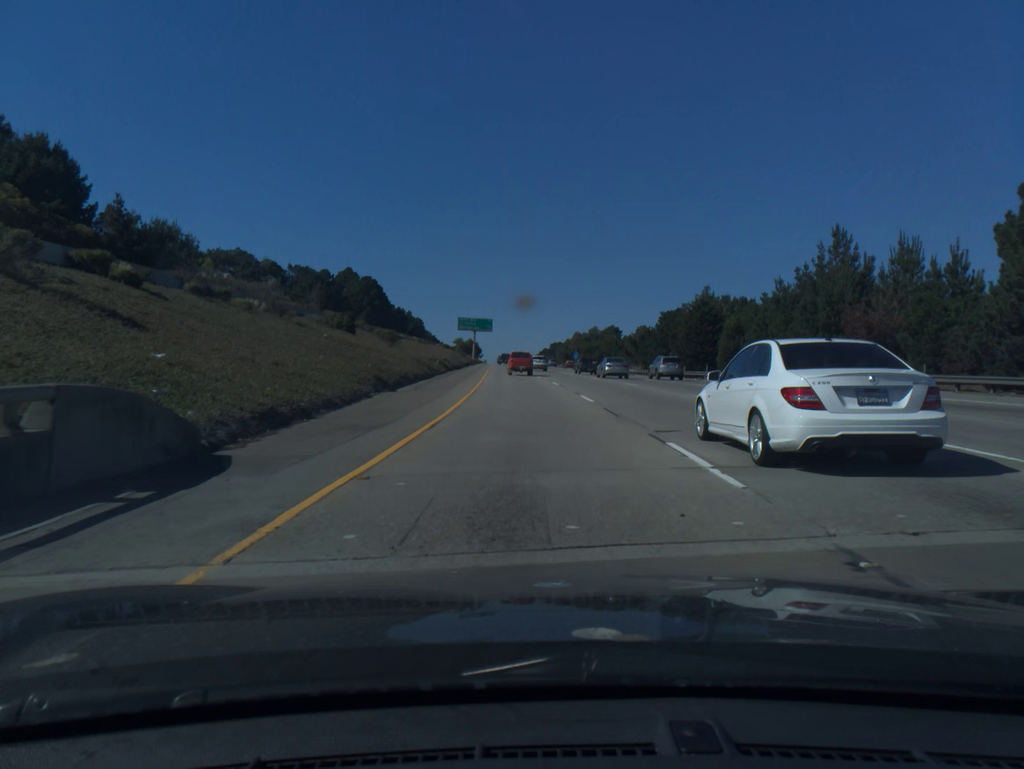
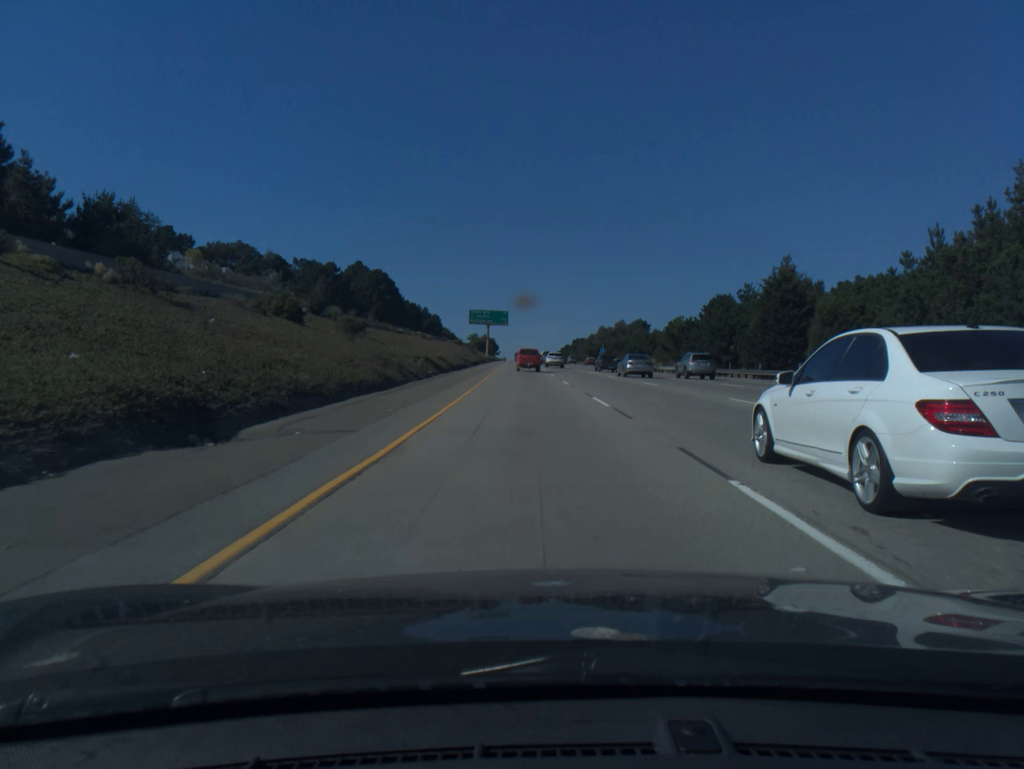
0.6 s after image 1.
(-0.2, +18.4) m; -1°
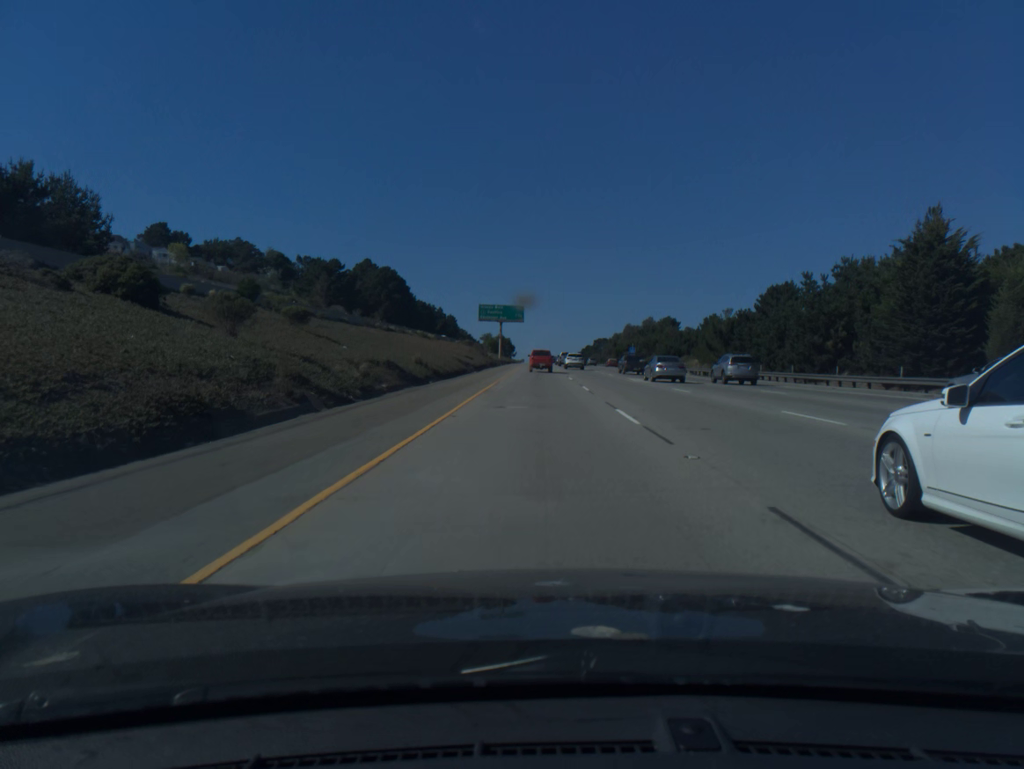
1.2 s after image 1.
(-0.2, +18.4) m; -1°
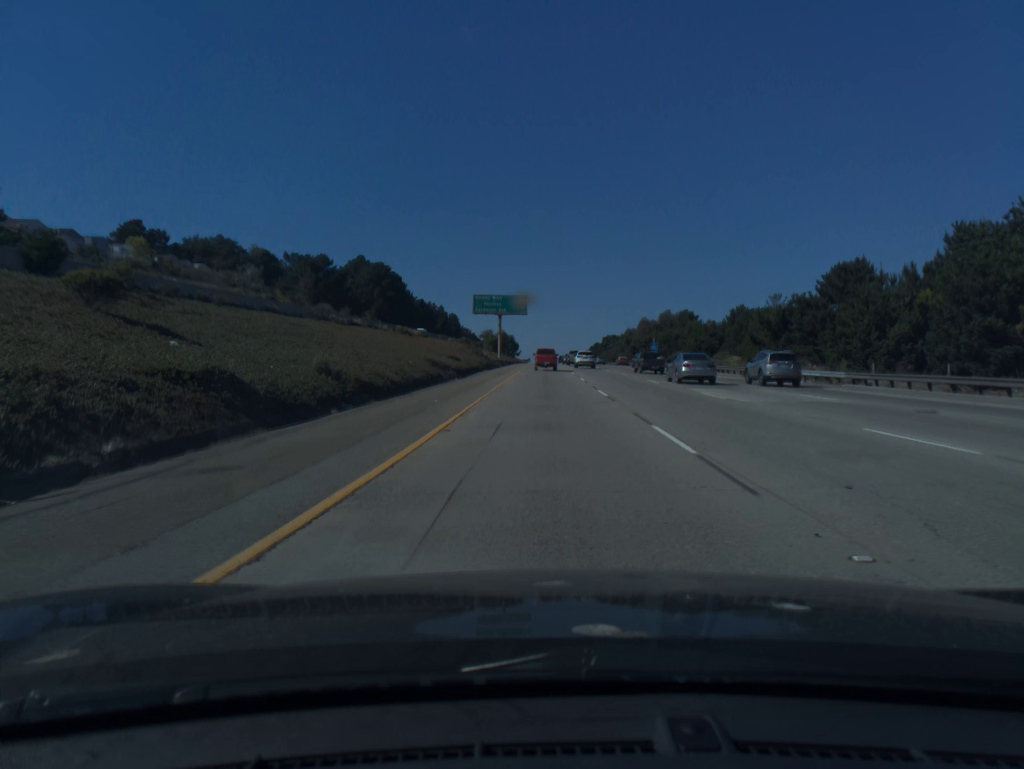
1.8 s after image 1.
(-0.1, +18.5) m; -1°
